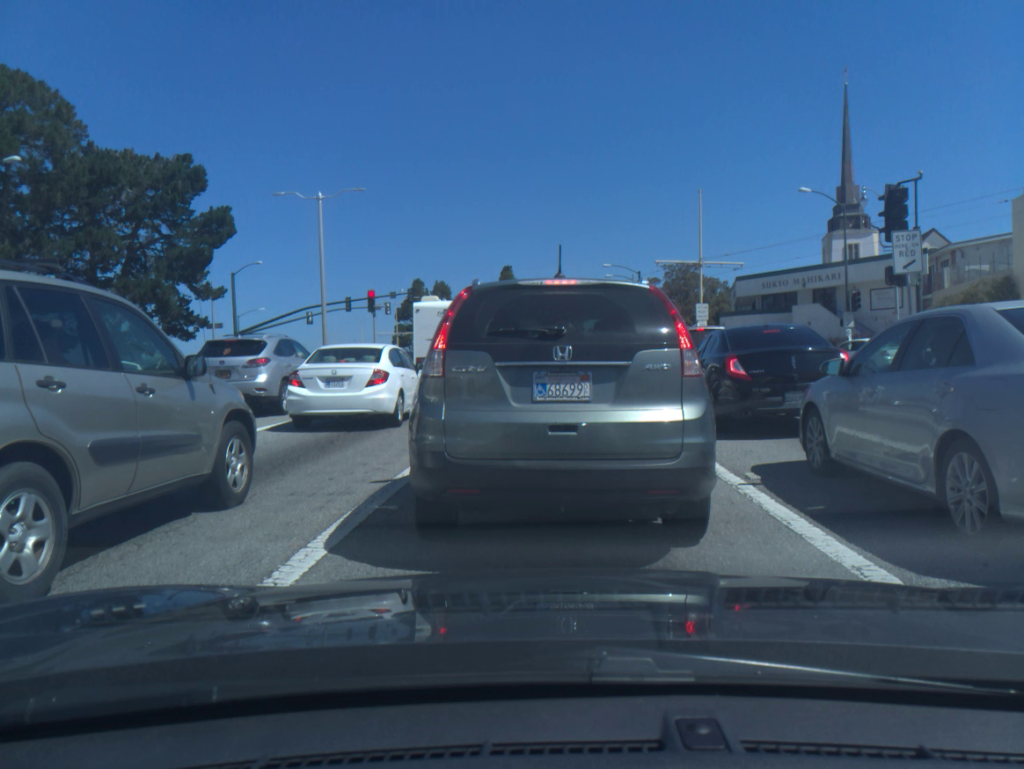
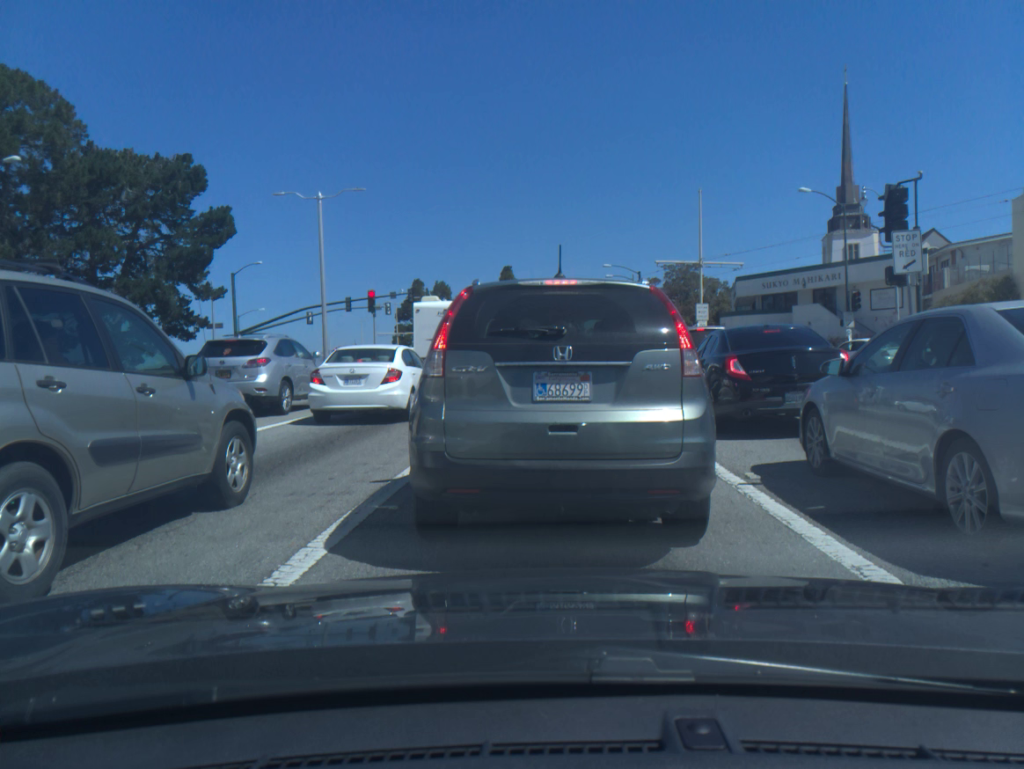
(0.0, 0.0) m; 0°
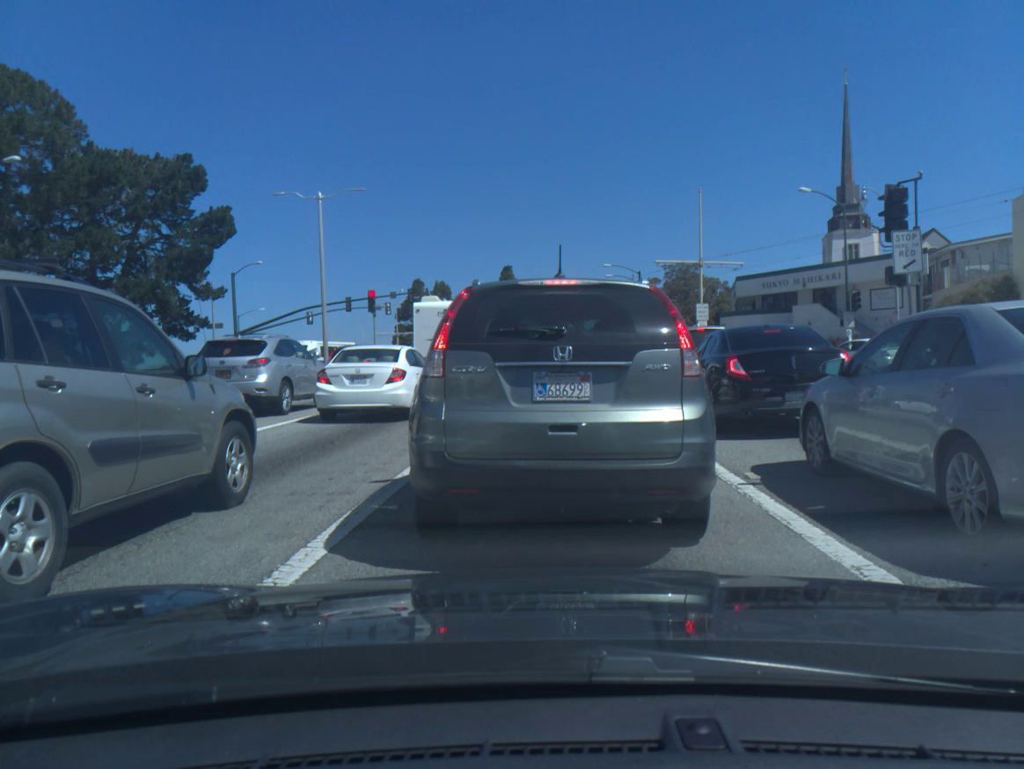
(0.0, 0.0) m; 0°
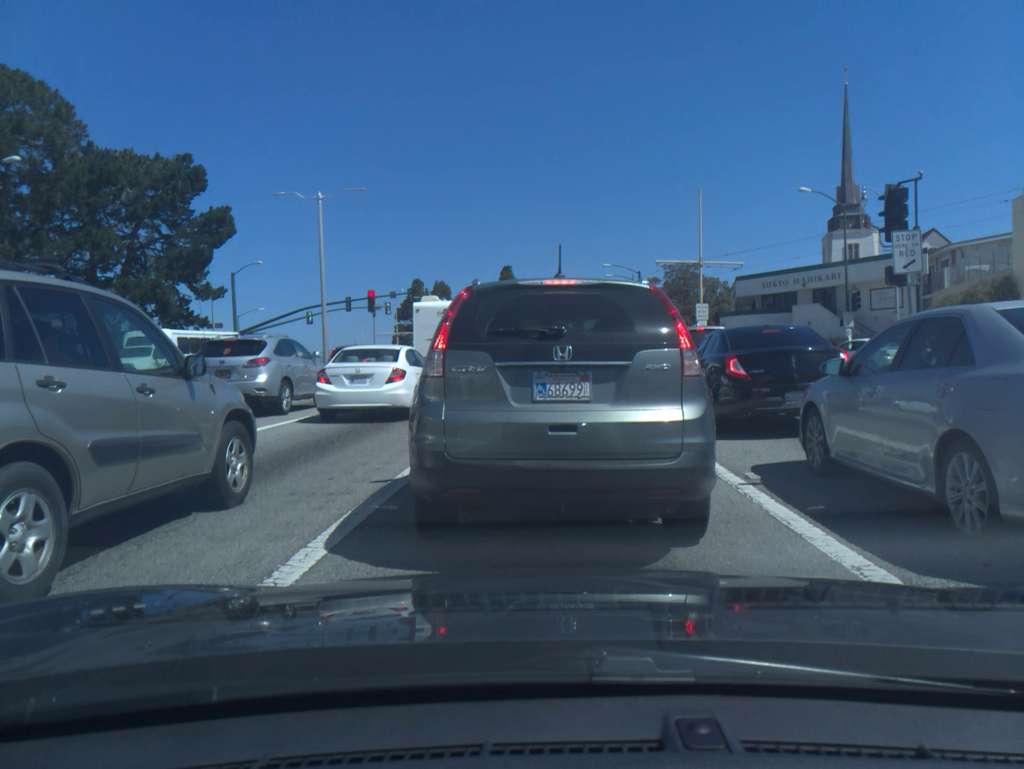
(0.0, 0.0) m; 0°
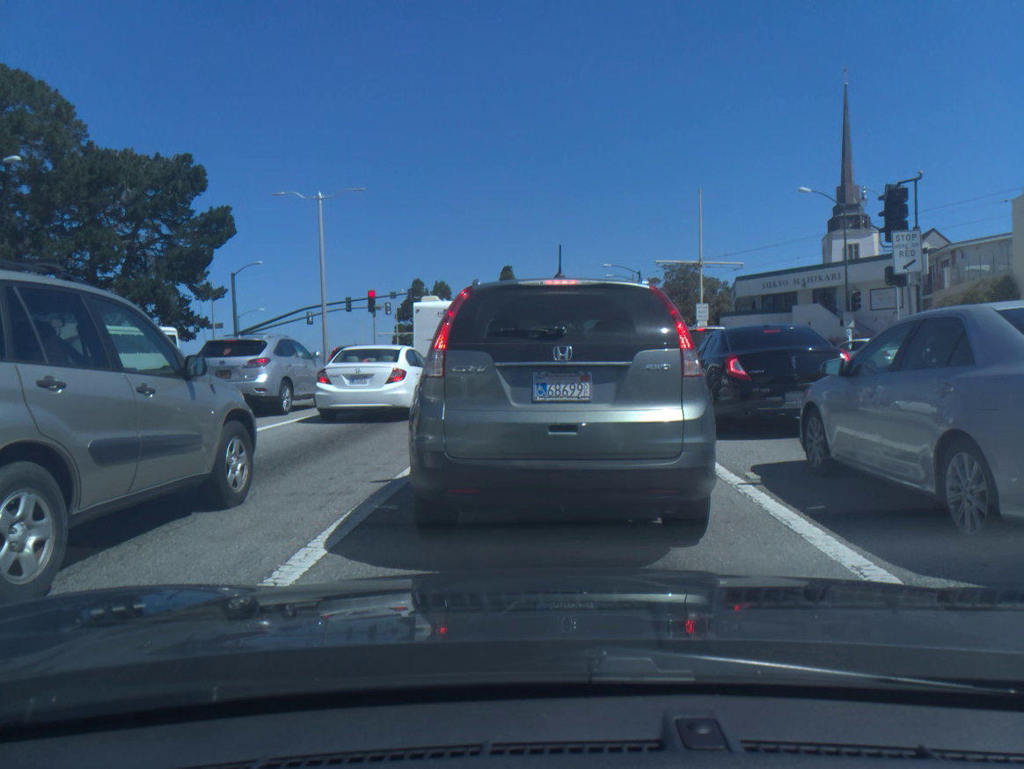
(0.0, 0.0) m; 0°
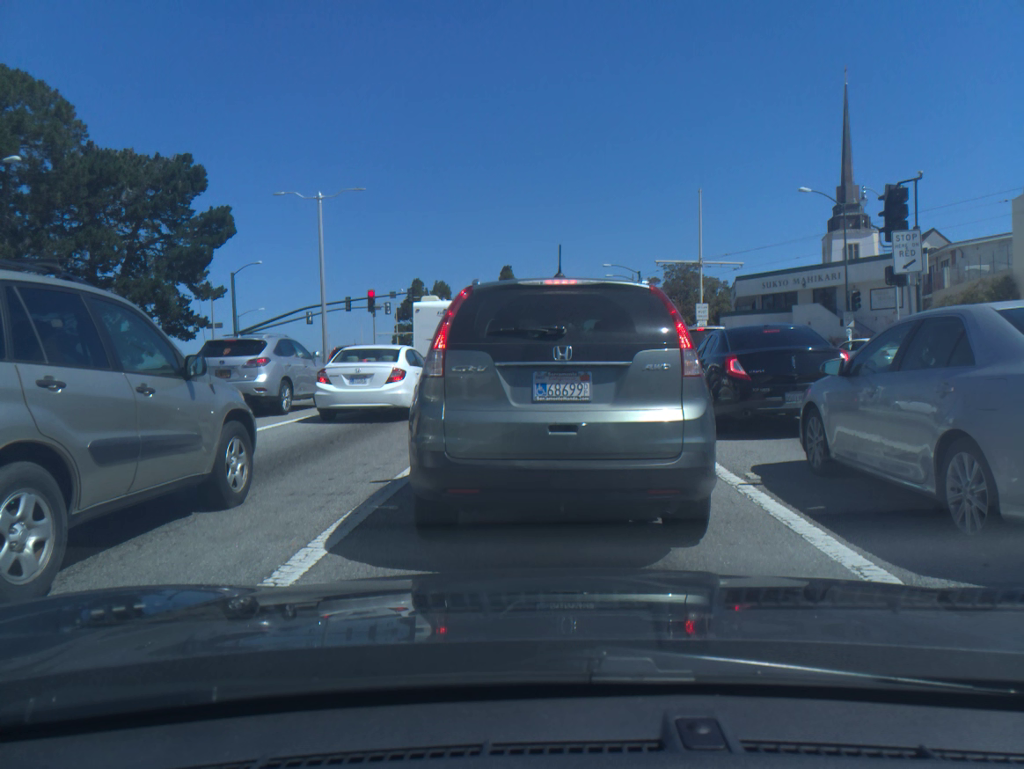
(0.0, 0.0) m; 0°
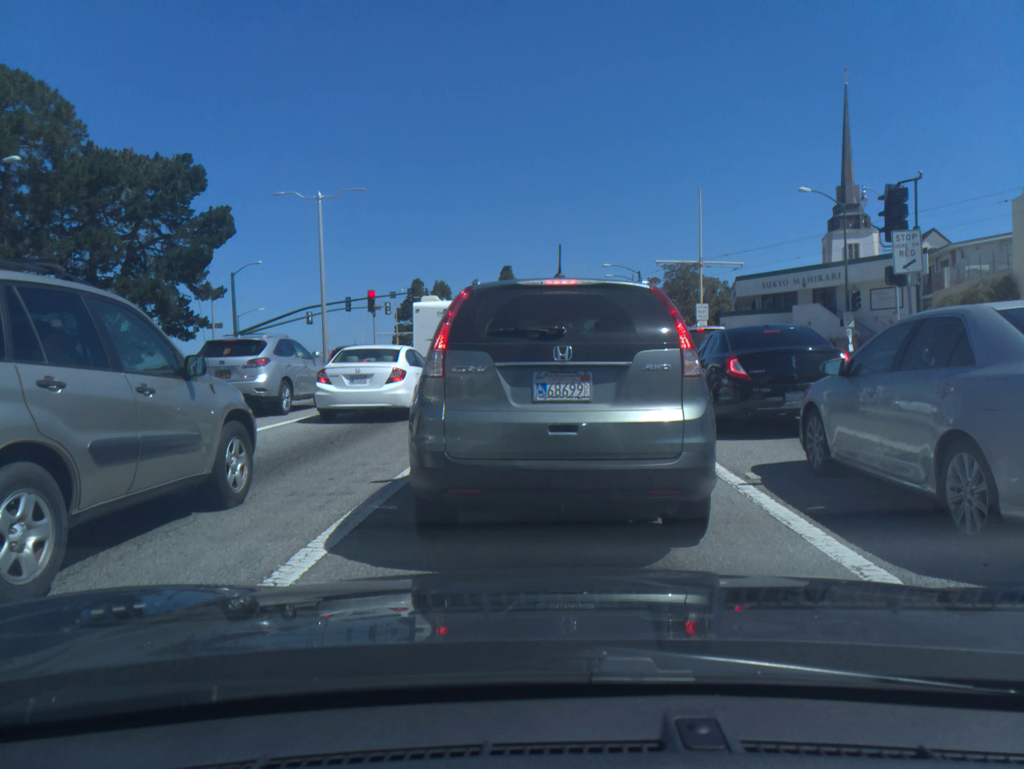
(0.0, 0.0) m; 0°
